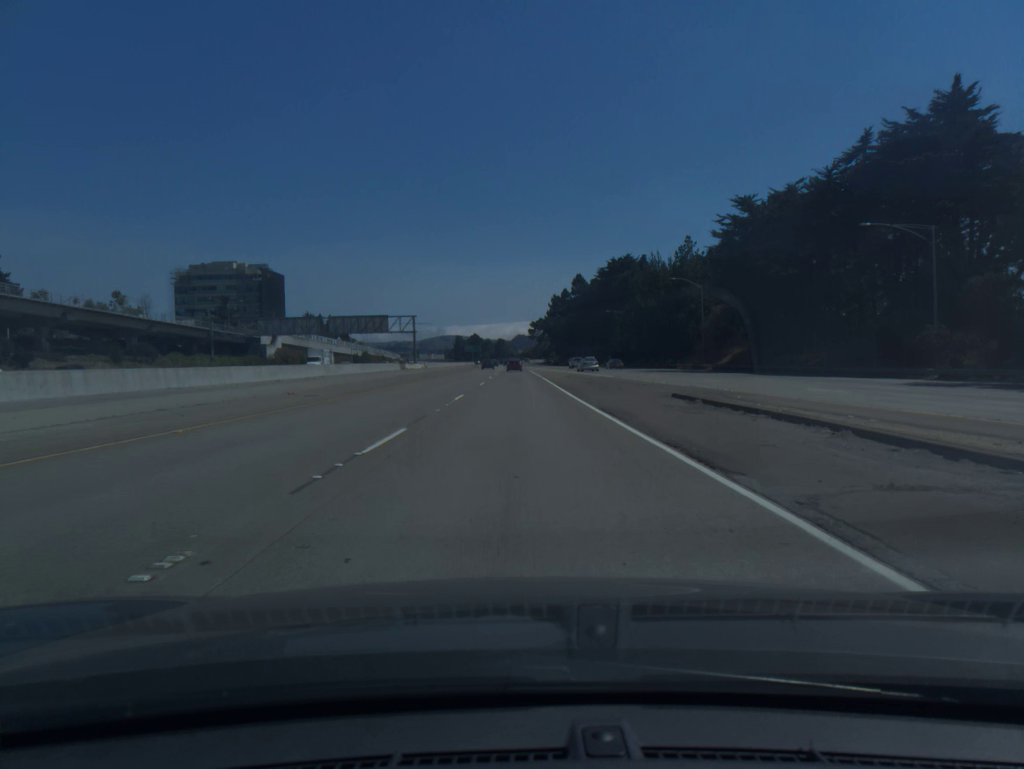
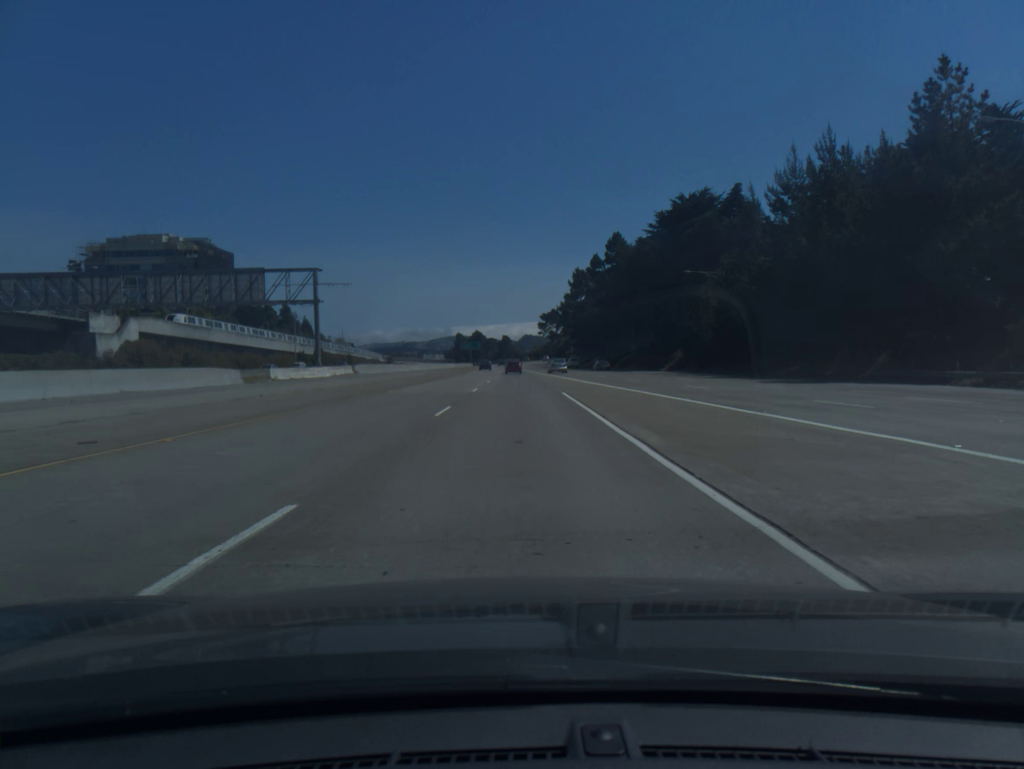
(-0.3, +67.0) m; -1°
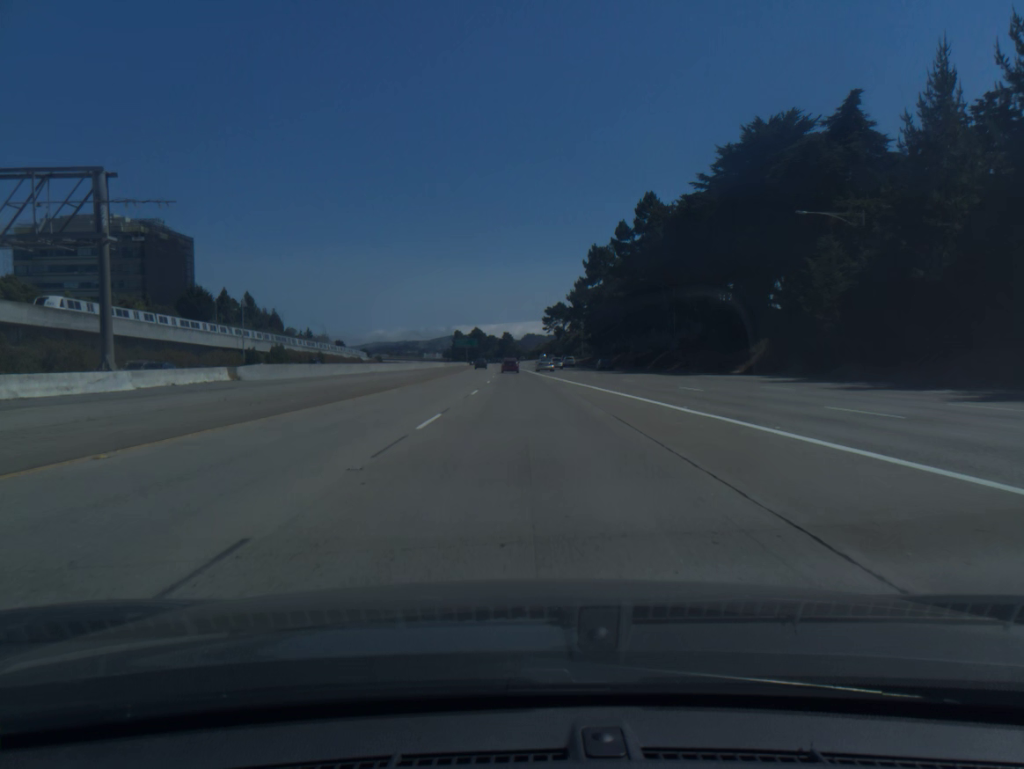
(-0.1, +33.5) m; 0°
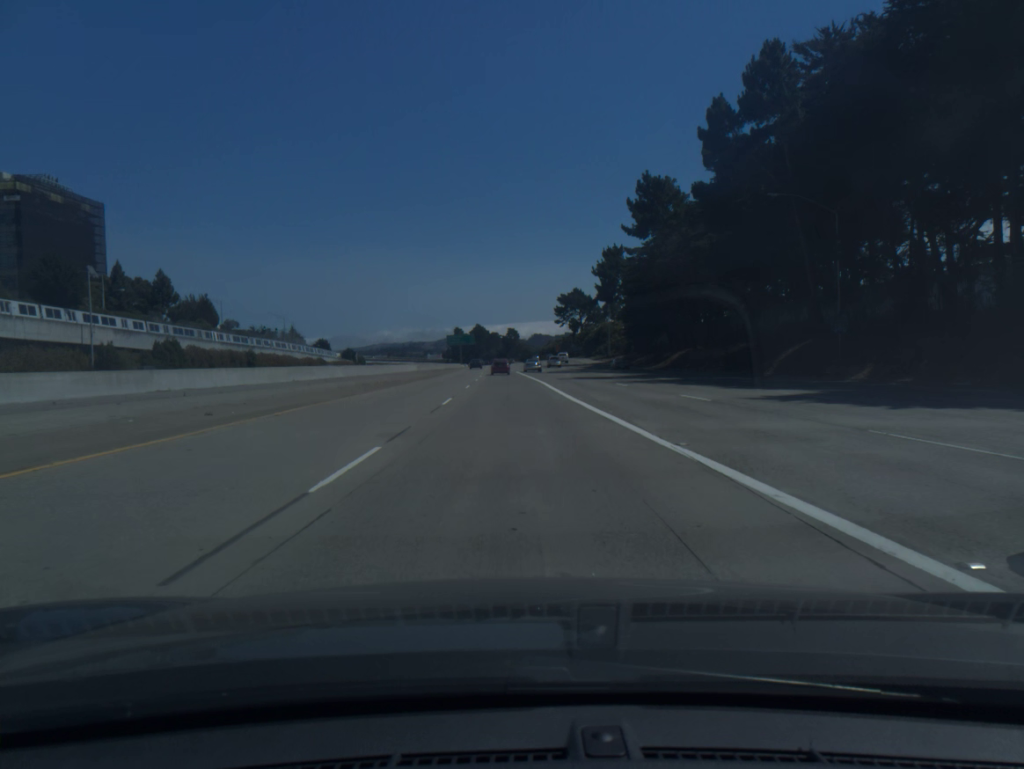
(+0.1, +50.1) m; 0°
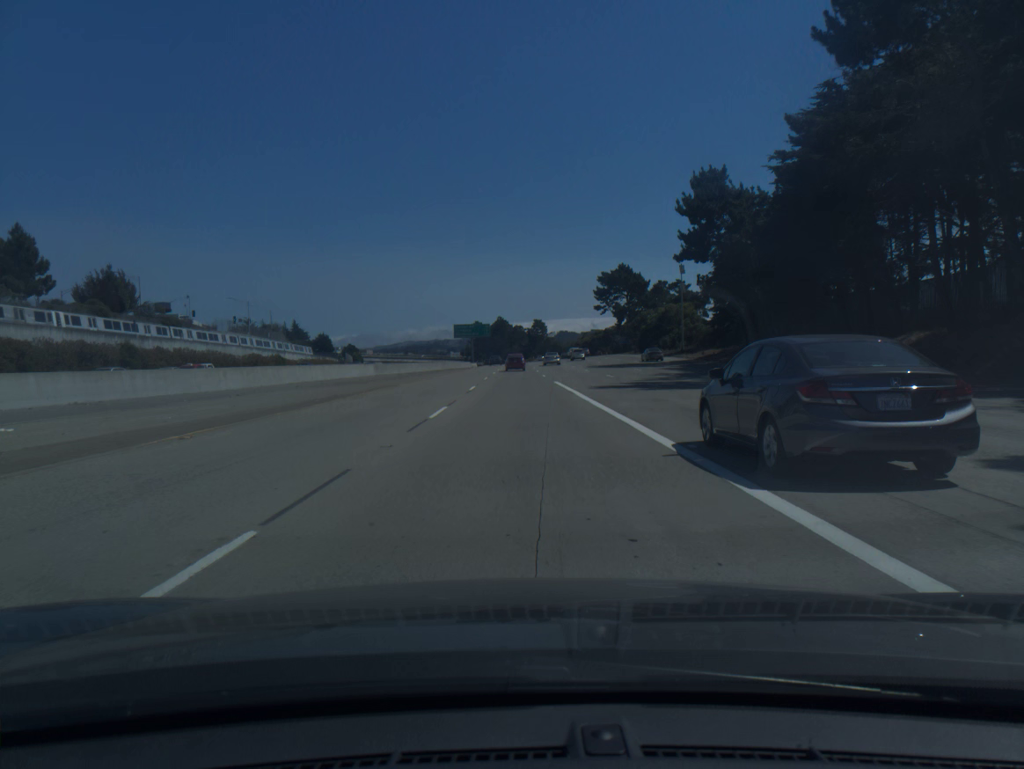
(-1.0, +49.6) m; -2°
